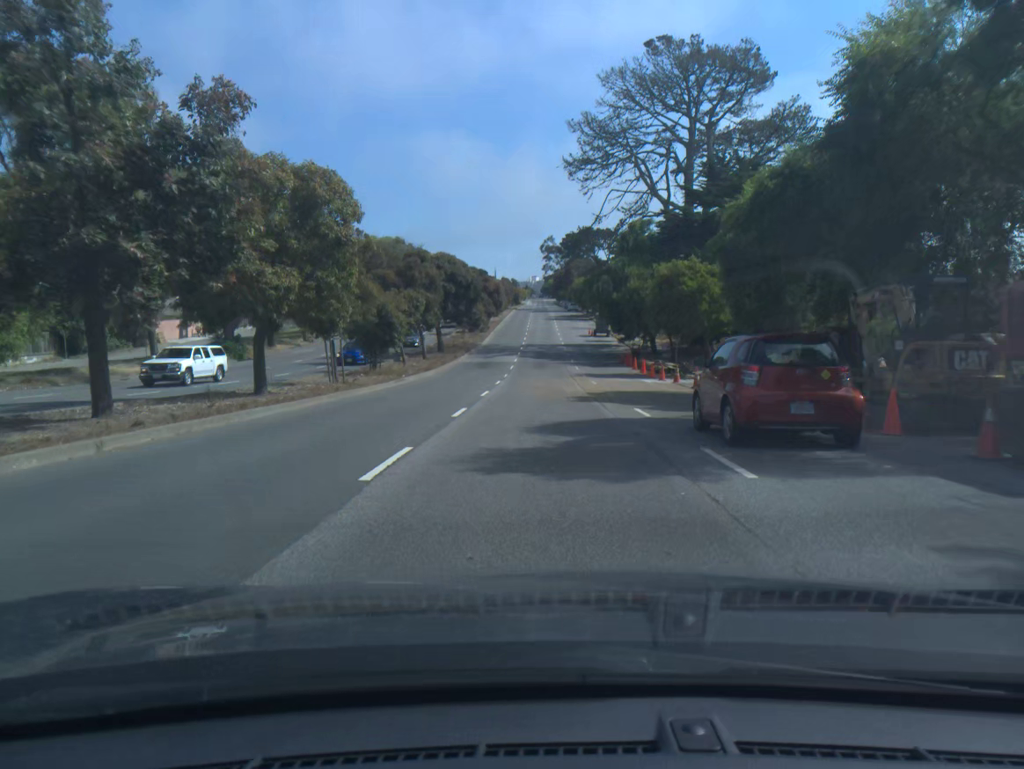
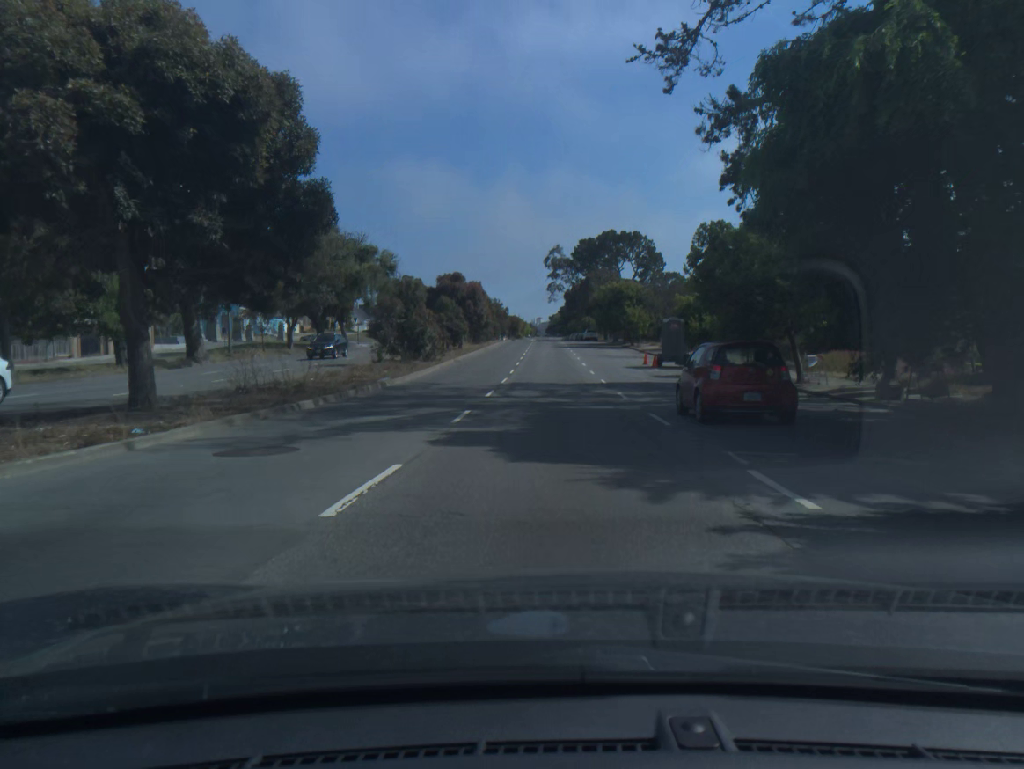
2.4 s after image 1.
(-0.4, +44.9) m; -1°
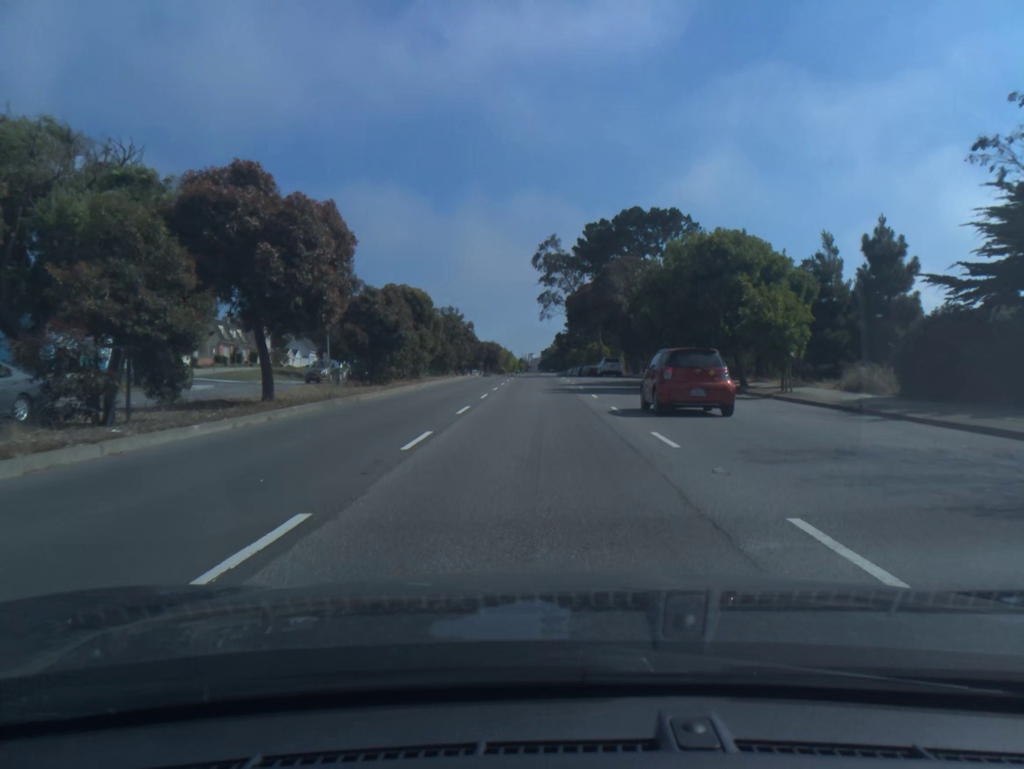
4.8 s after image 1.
(+0.4, +46.4) m; 0°
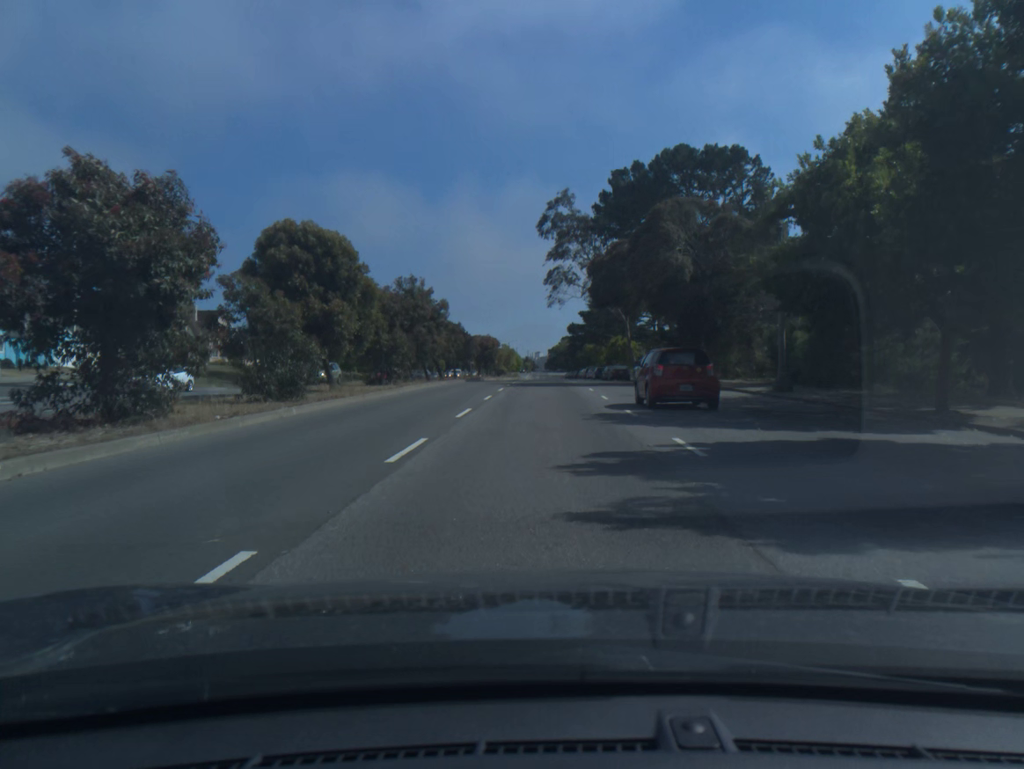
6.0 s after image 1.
(-0.1, +23.2) m; 0°
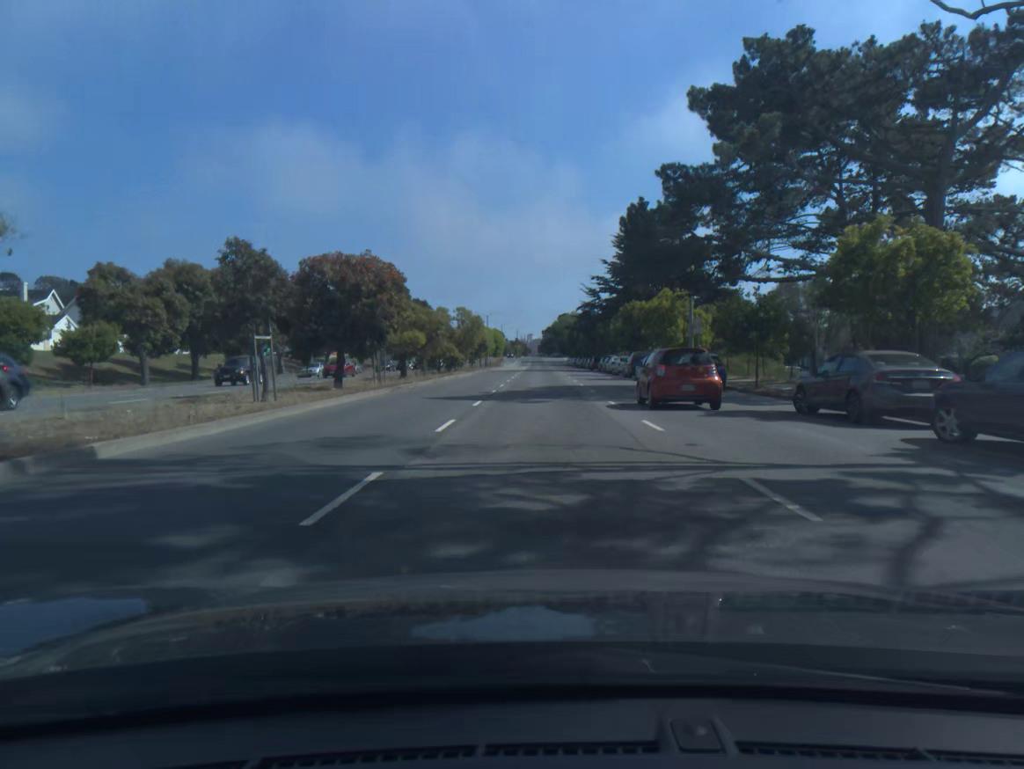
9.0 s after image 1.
(+0.1, +60.9) m; 0°
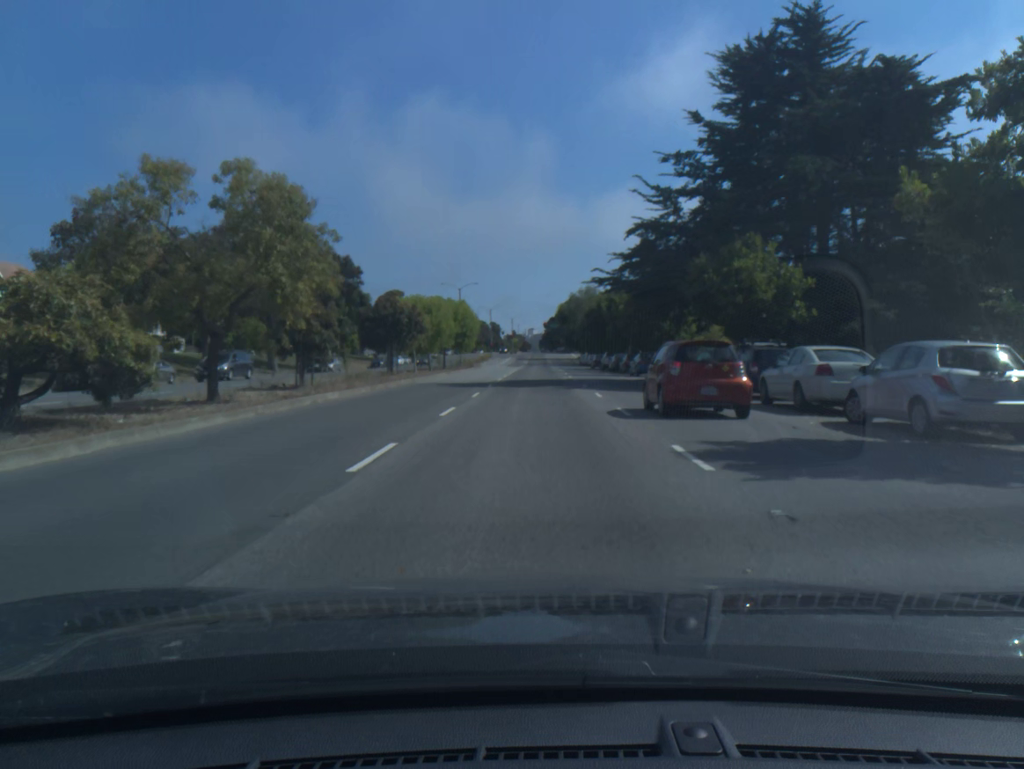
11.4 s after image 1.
(+0.3, +48.3) m; +1°
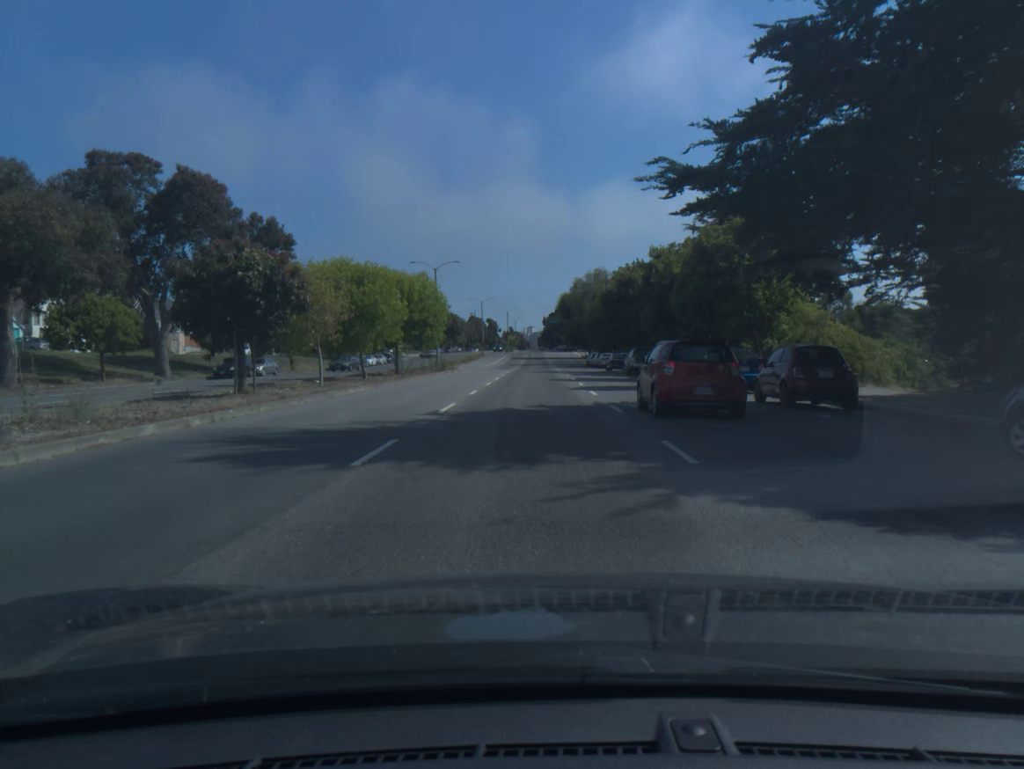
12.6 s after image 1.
(0.0, +21.3) m; 0°
